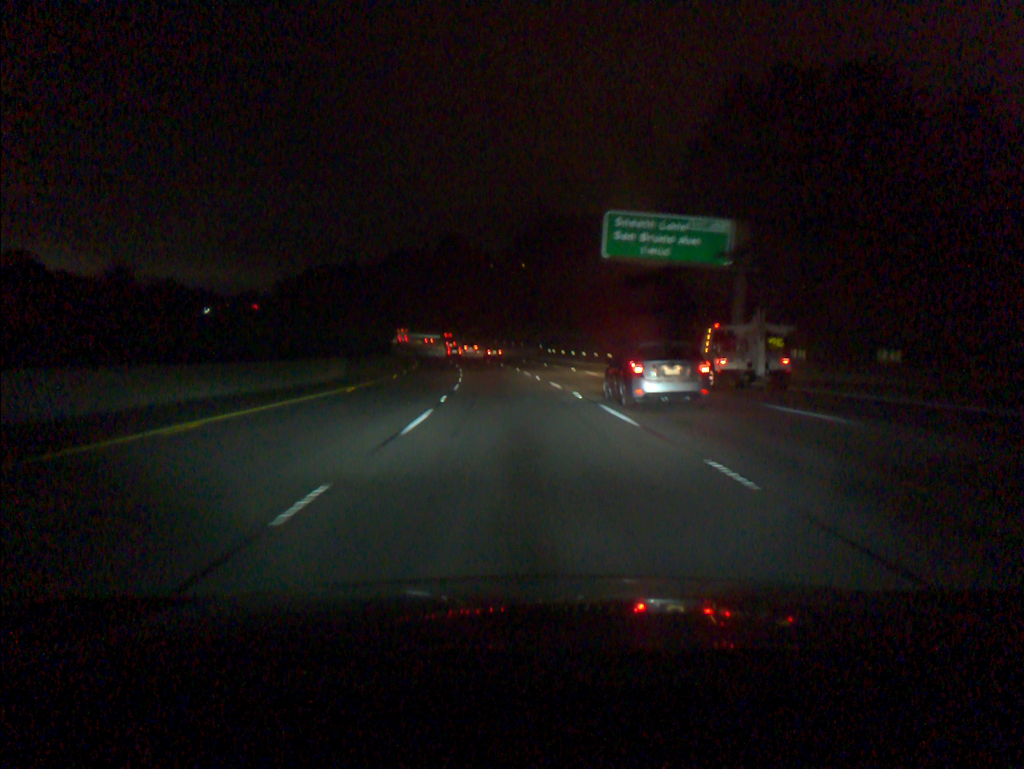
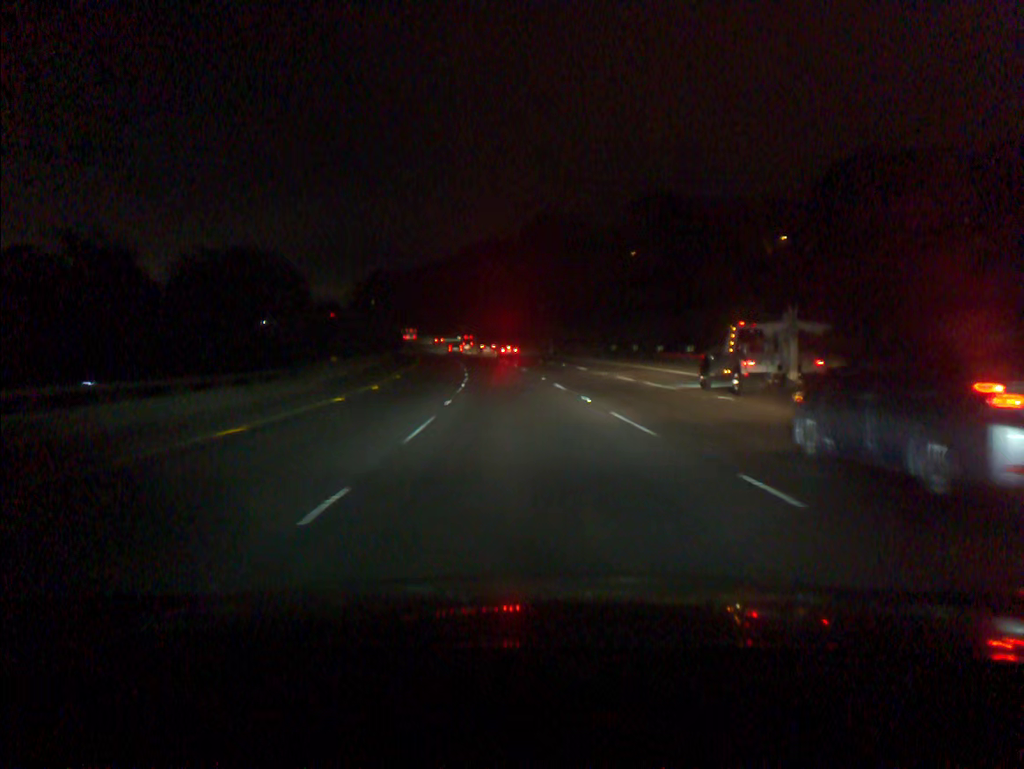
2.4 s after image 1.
(-4.5, +73.7) m; -7°
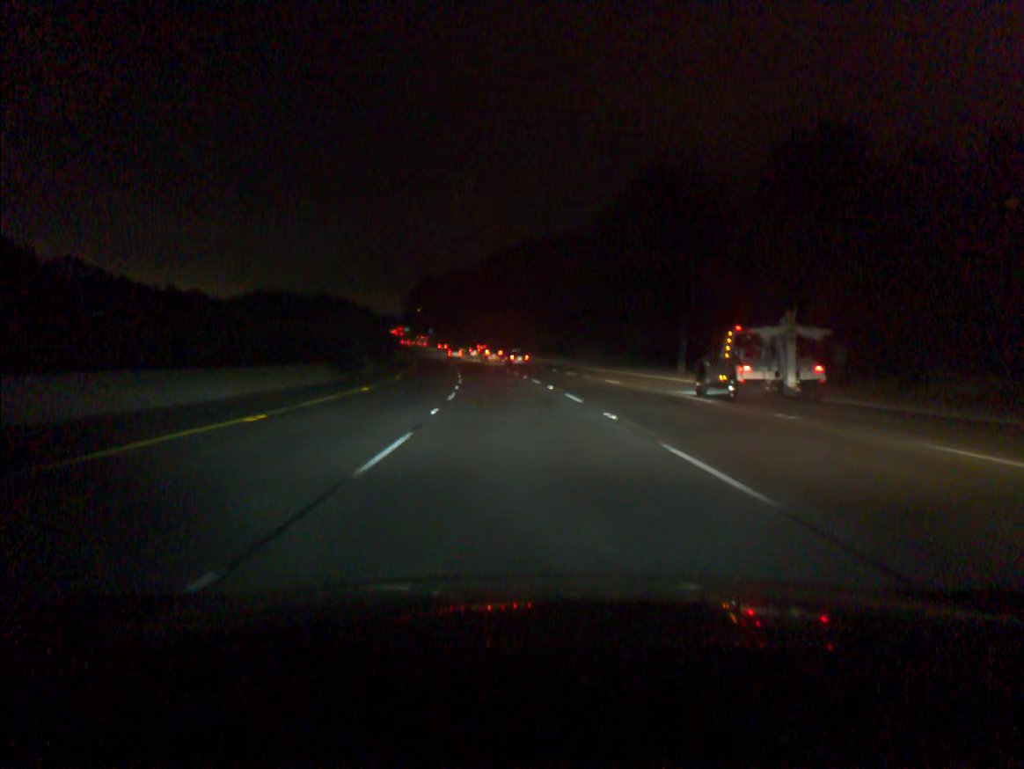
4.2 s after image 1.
(-2.2, +54.9) m; -5°
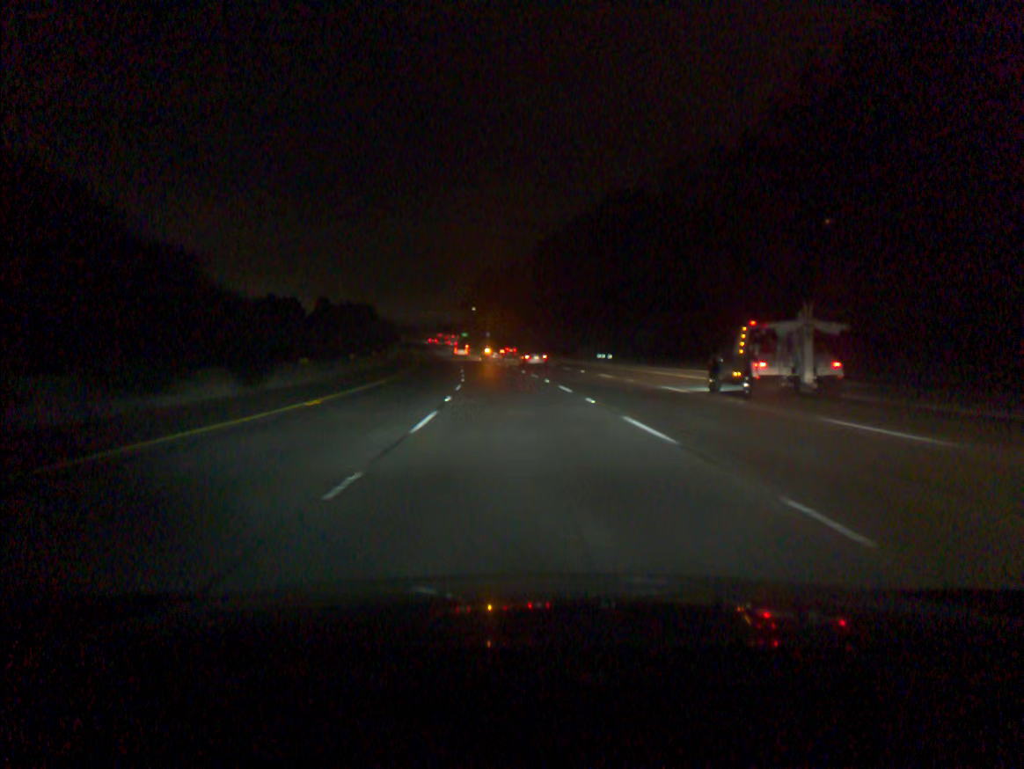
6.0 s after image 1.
(-2.5, +54.0) m; -5°
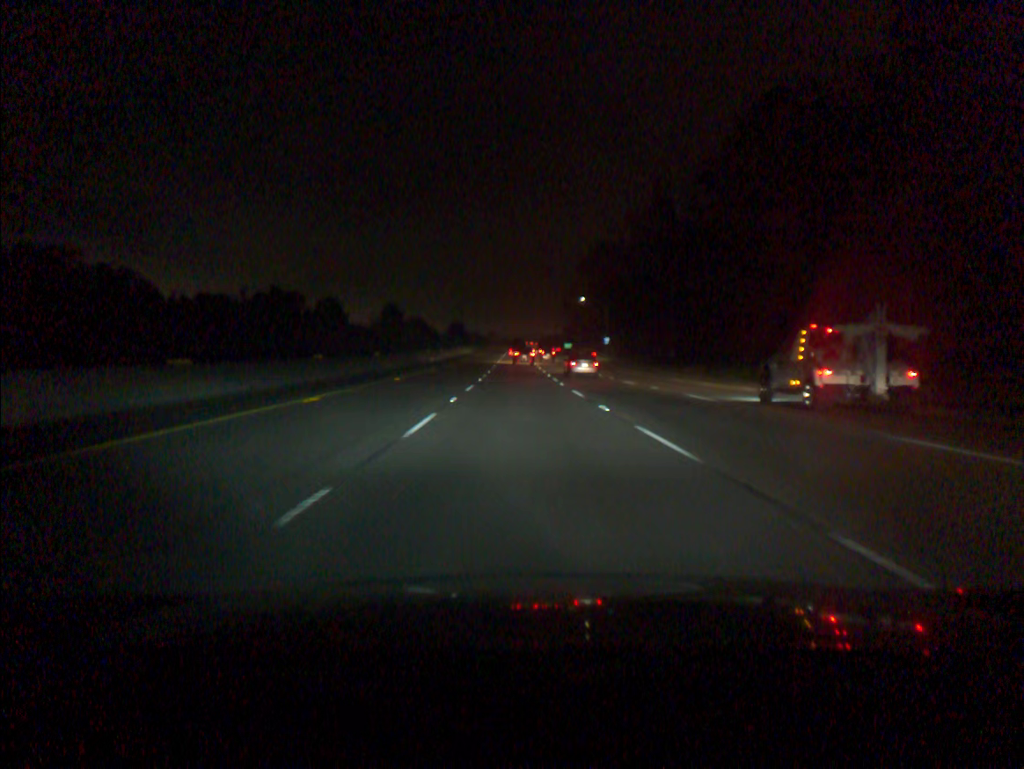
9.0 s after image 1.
(-6.1, +88.6) m; -8°
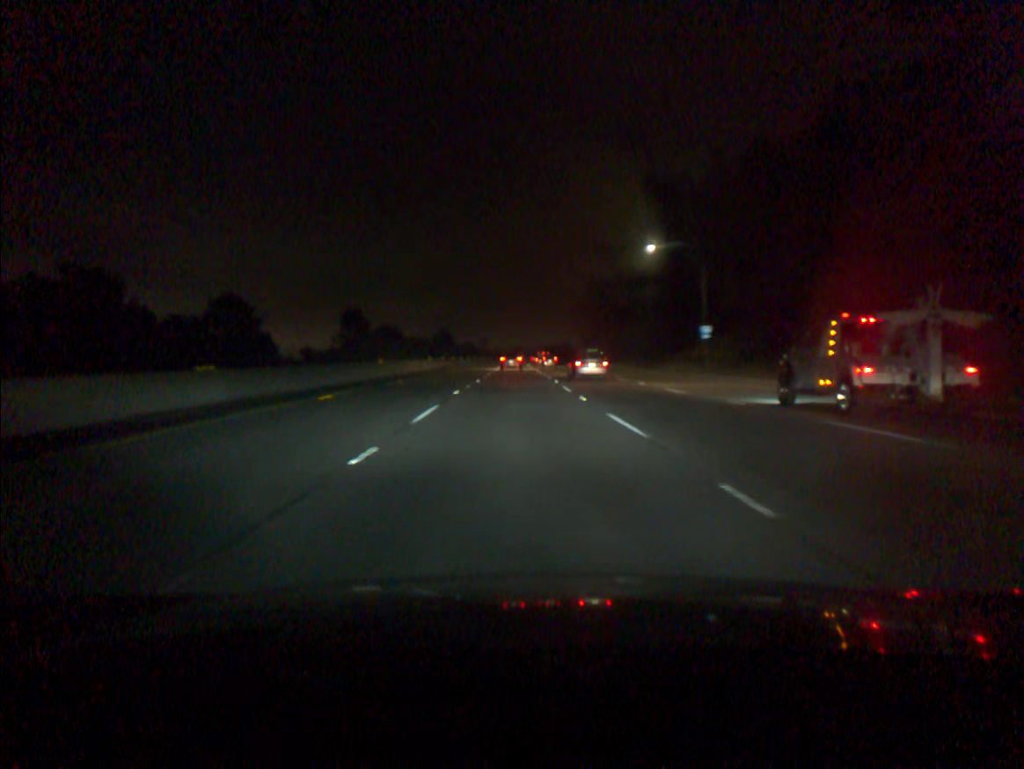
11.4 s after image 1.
(-0.3, +70.6) m; 0°
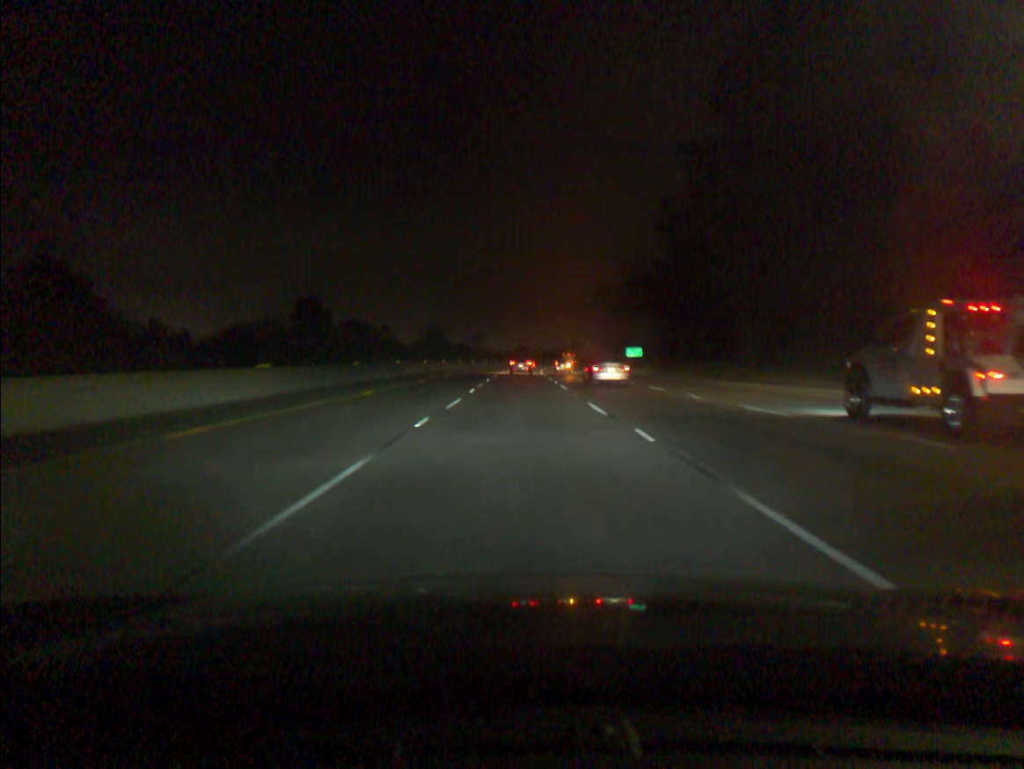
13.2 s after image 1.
(-0.2, +53.1) m; 0°
